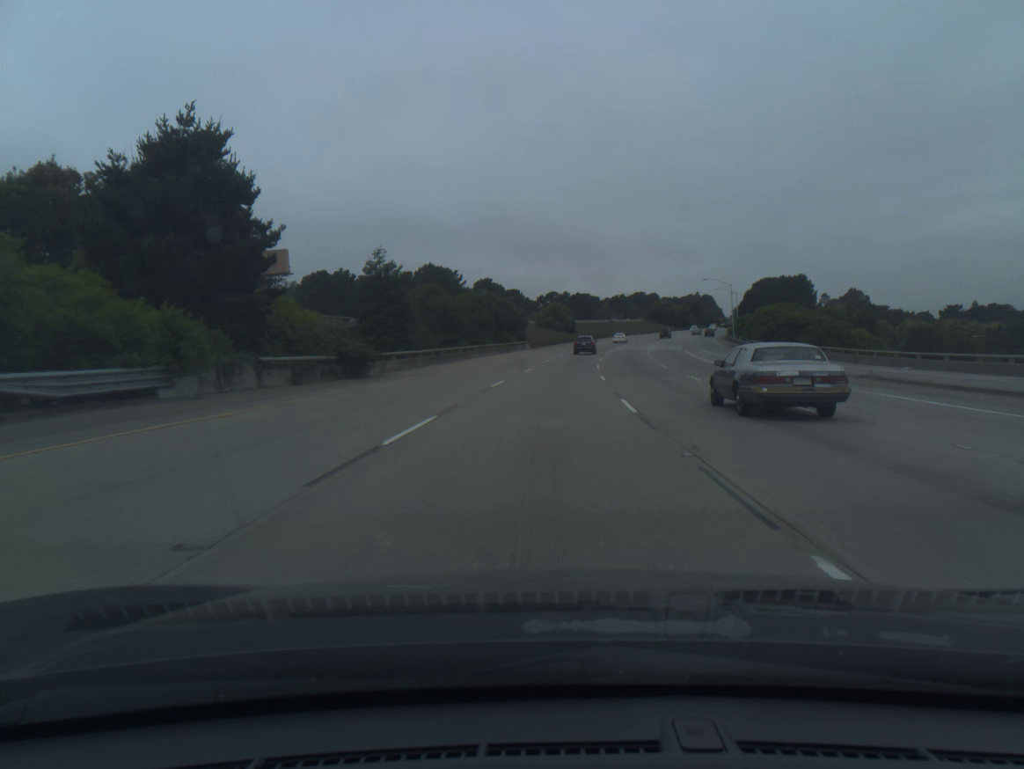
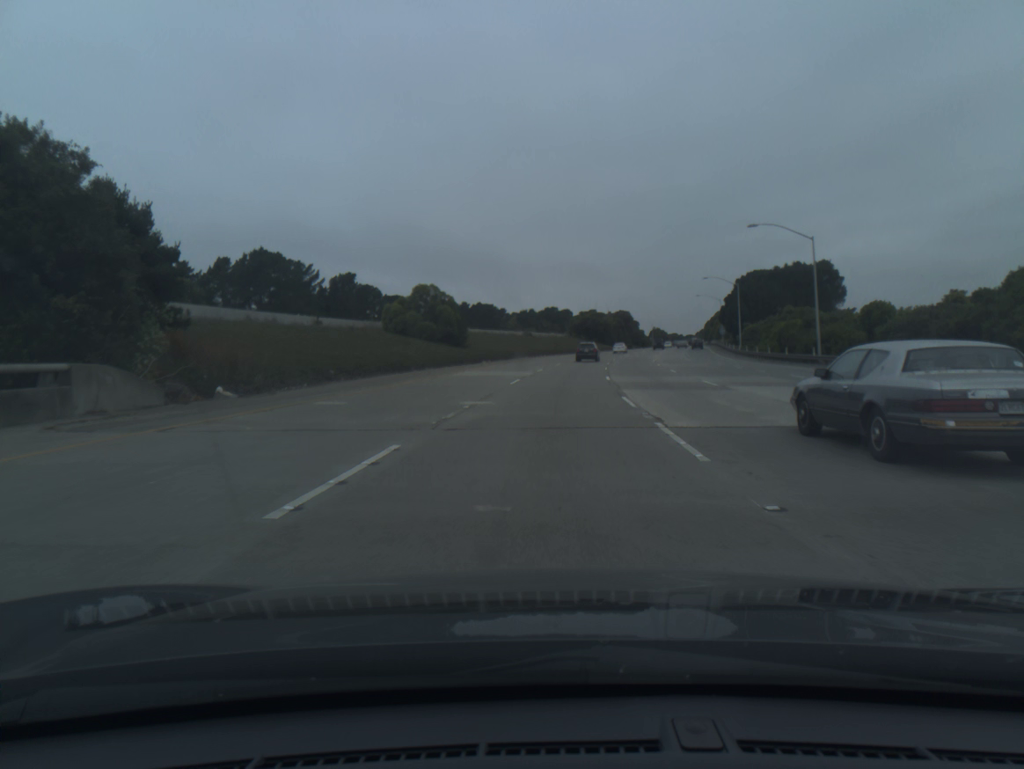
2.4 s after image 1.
(+4.4, +75.3) m; +7°
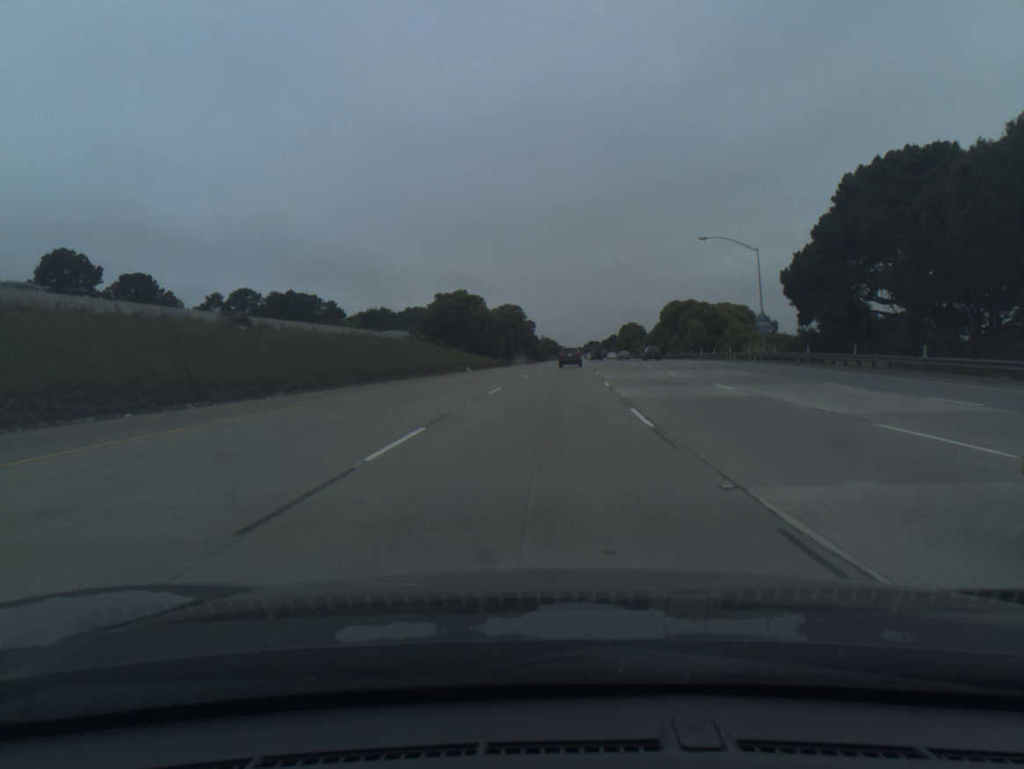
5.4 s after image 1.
(+7.6, +92.0) m; +9°
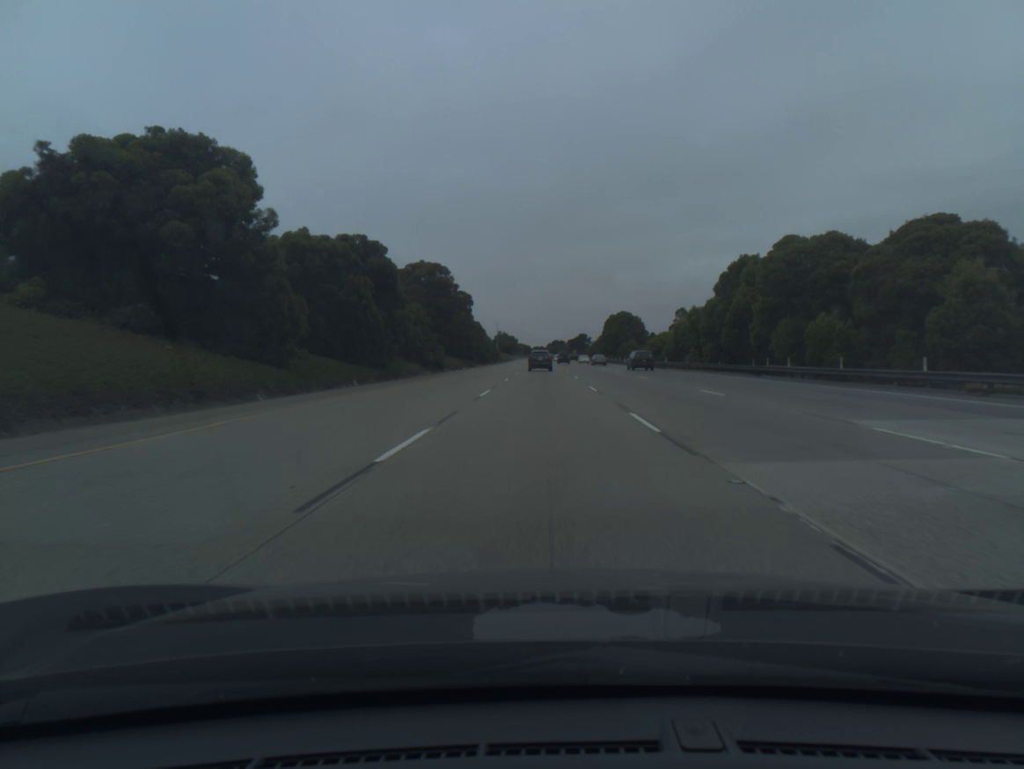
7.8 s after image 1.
(+2.6, +72.7) m; +3°
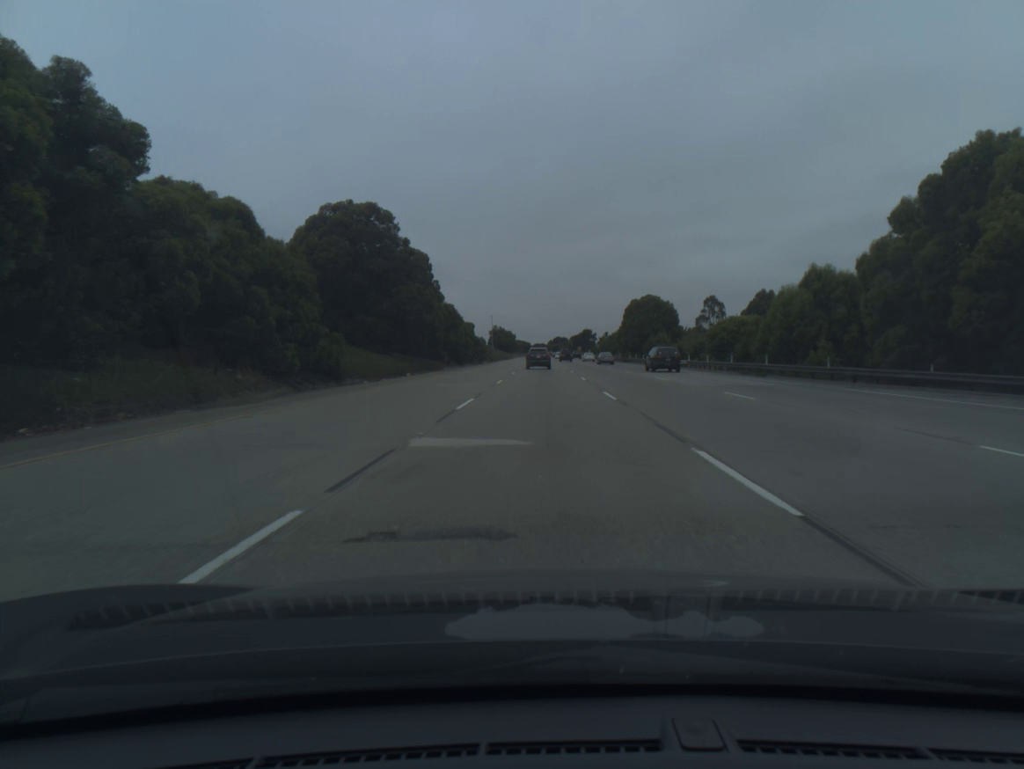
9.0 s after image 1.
(0.0, +35.9) m; 0°
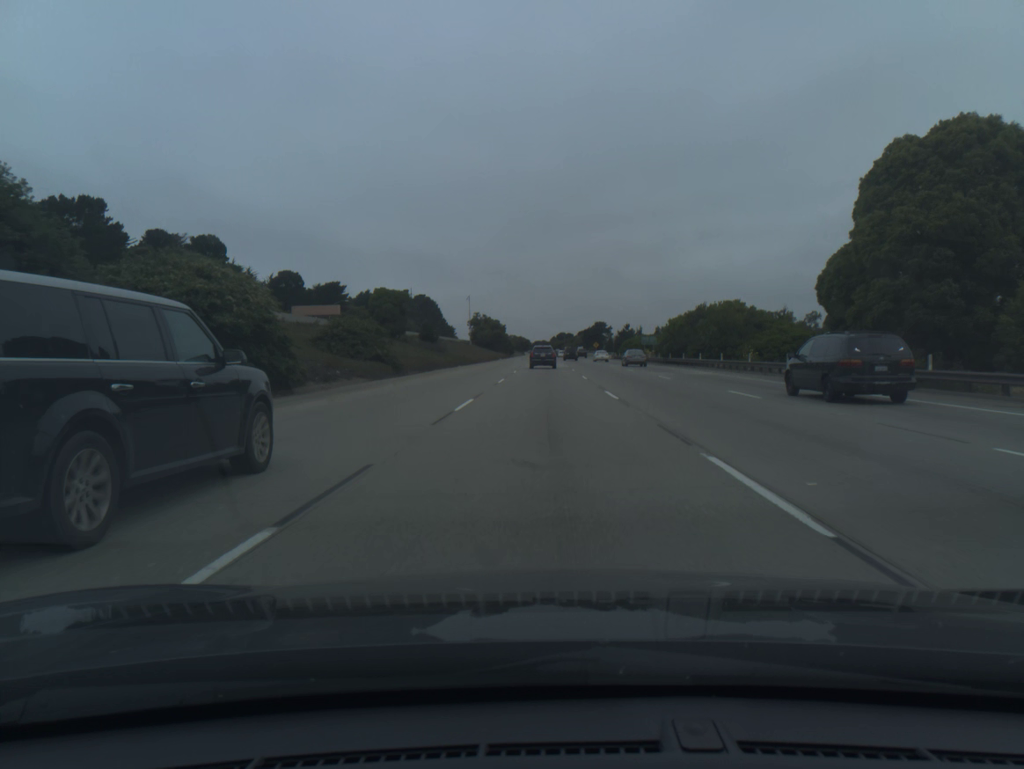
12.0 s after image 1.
(+0.1, +88.1) m; 0°
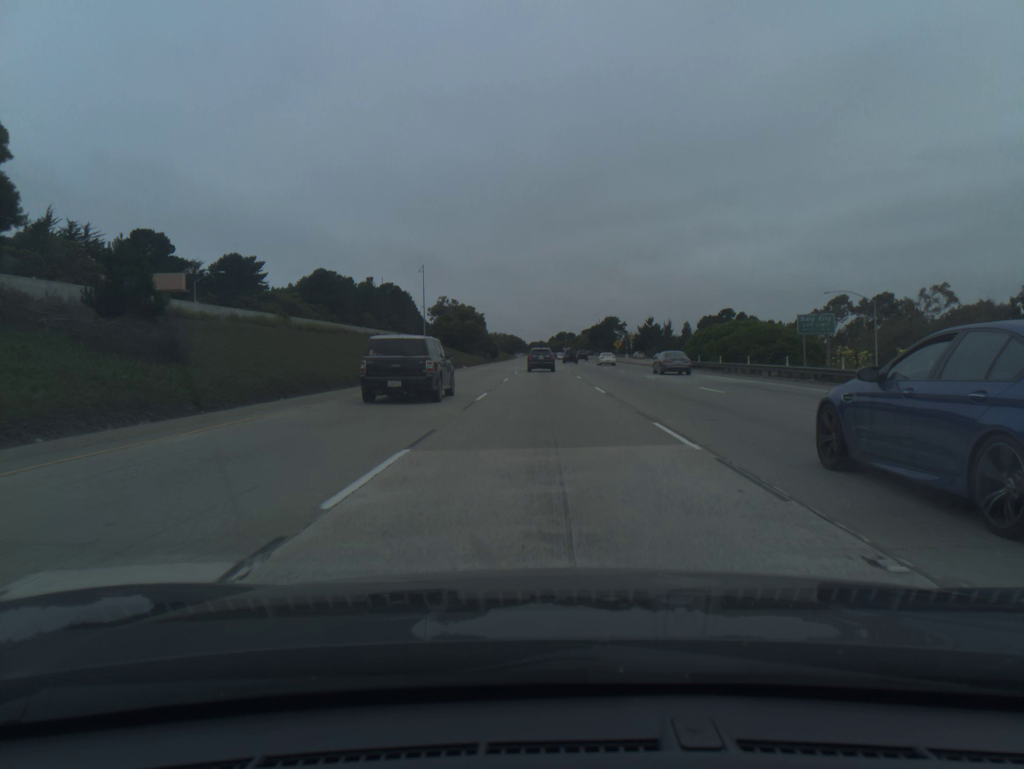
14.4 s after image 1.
(+0.1, +68.6) m; 0°
